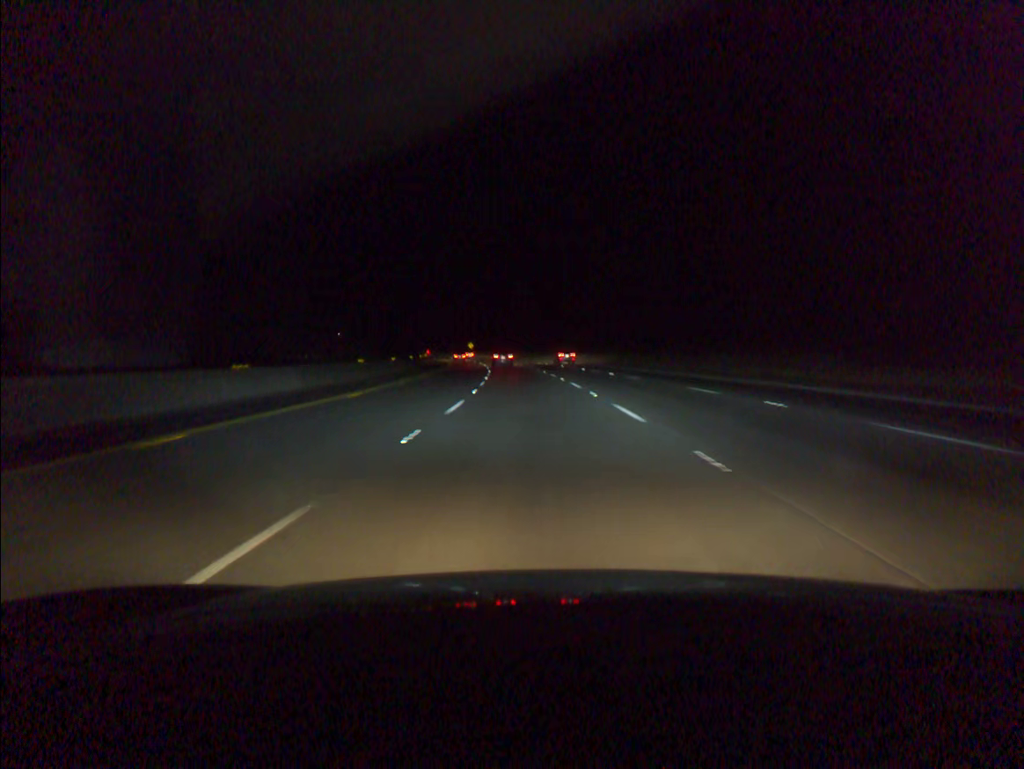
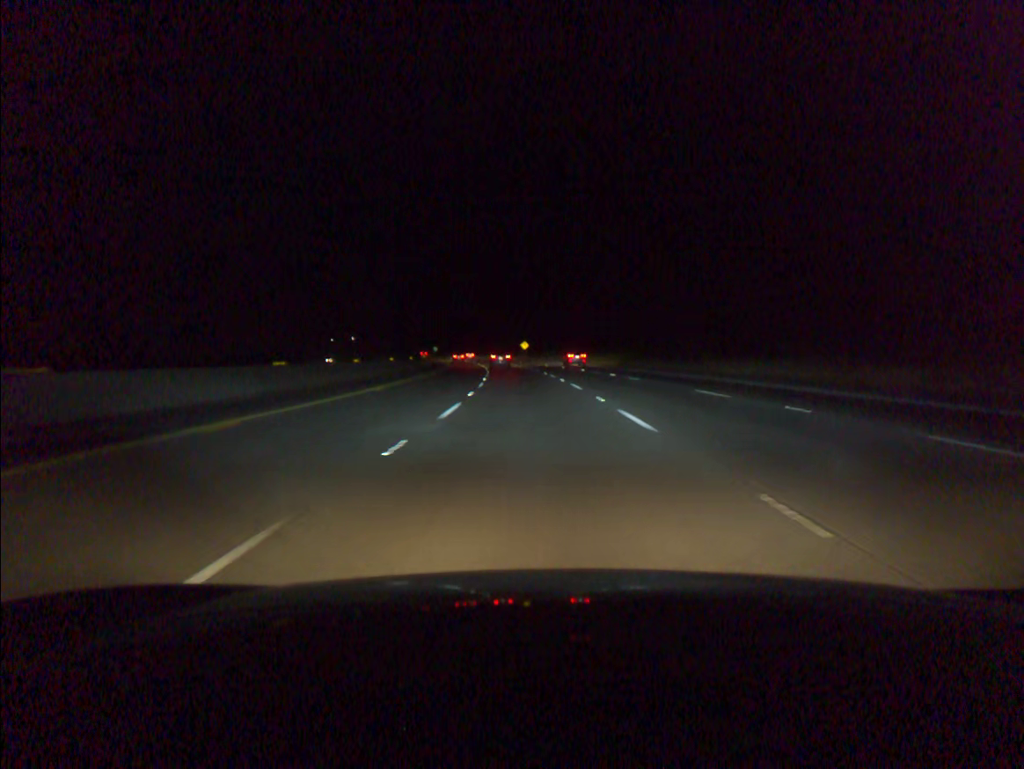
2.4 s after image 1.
(-3.2, +74.1) m; -5°
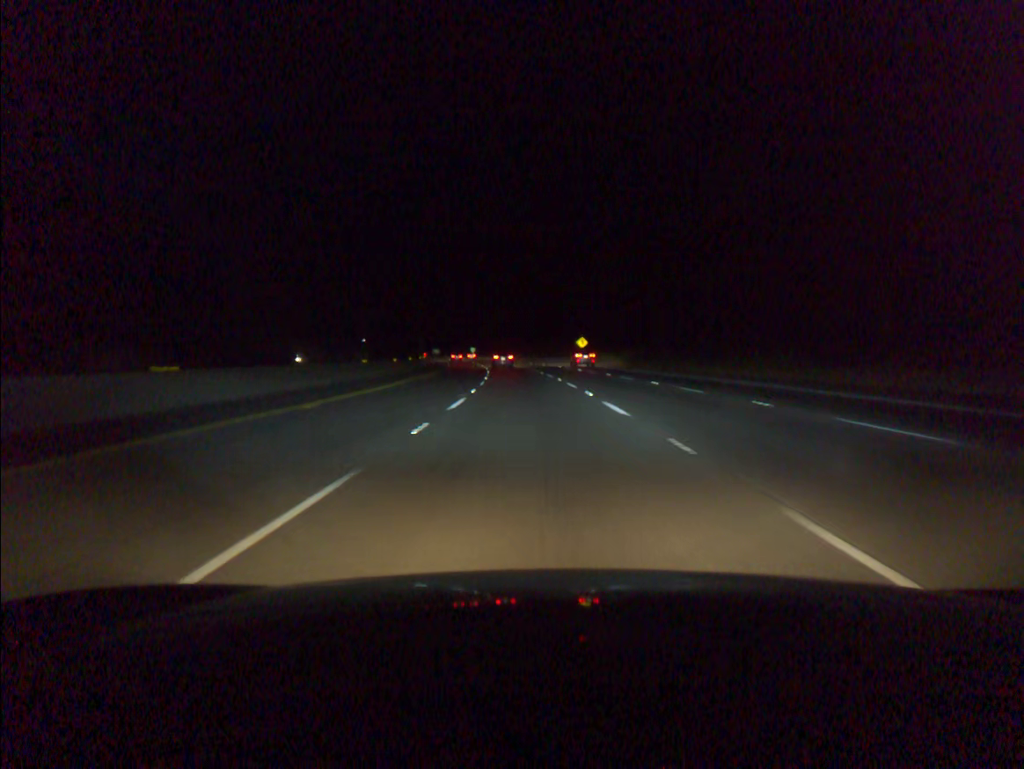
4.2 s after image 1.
(-1.9, +55.5) m; -4°
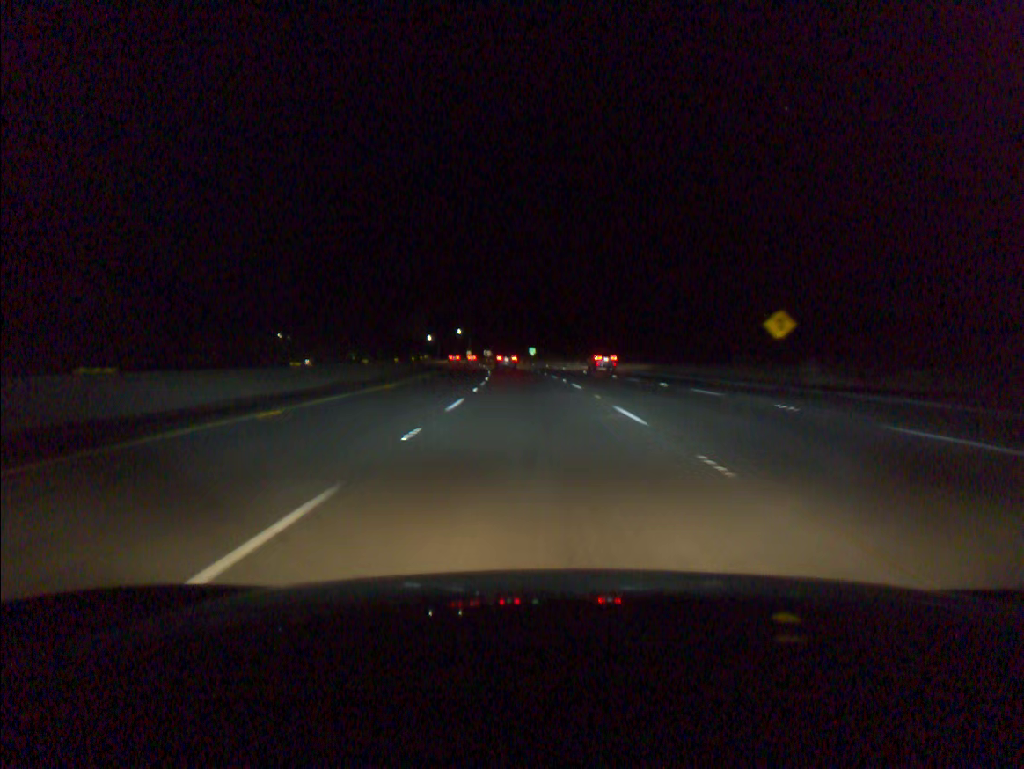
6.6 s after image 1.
(-3.3, +73.9) m; -5°
